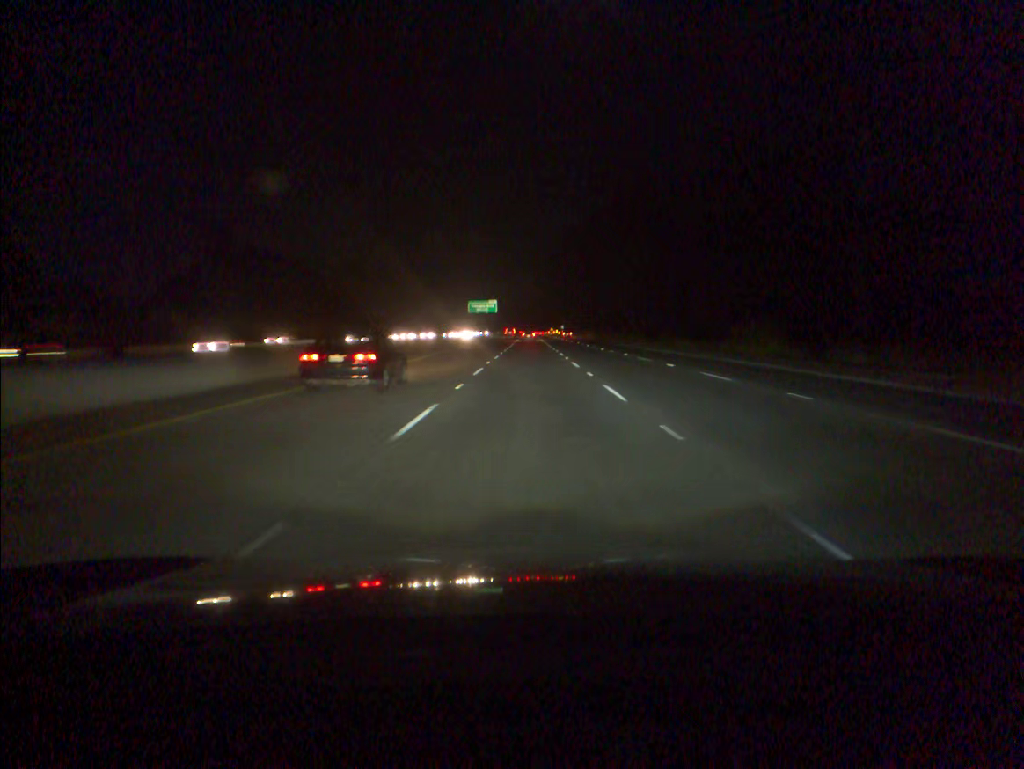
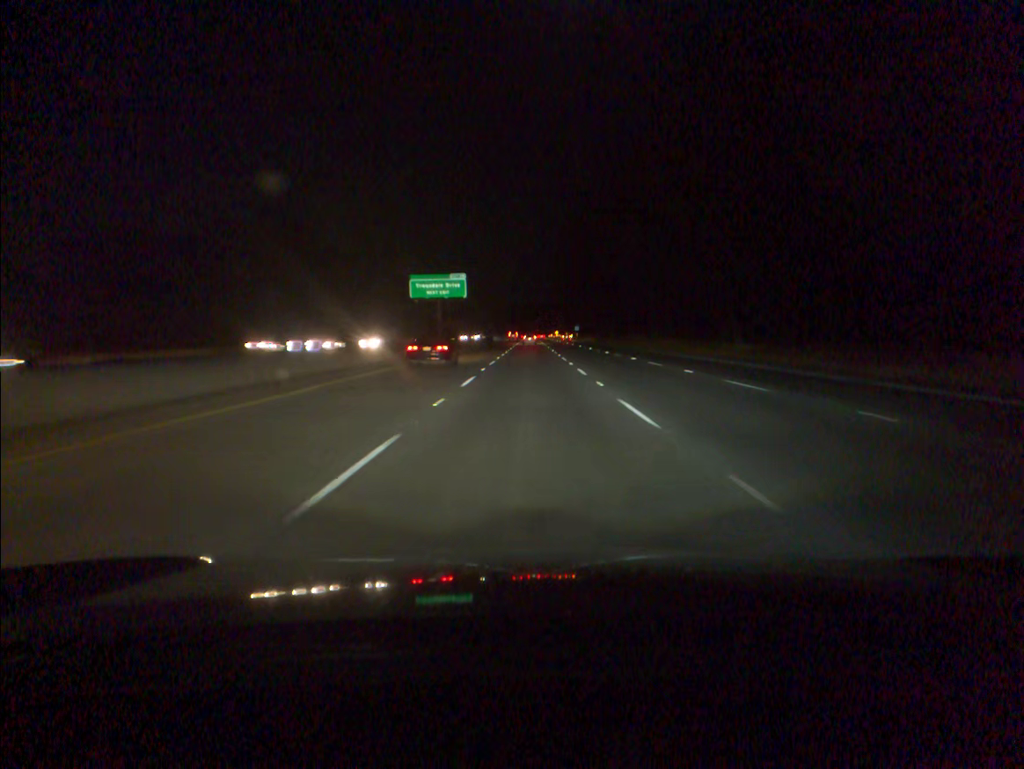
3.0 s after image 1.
(0.0, +91.3) m; 0°
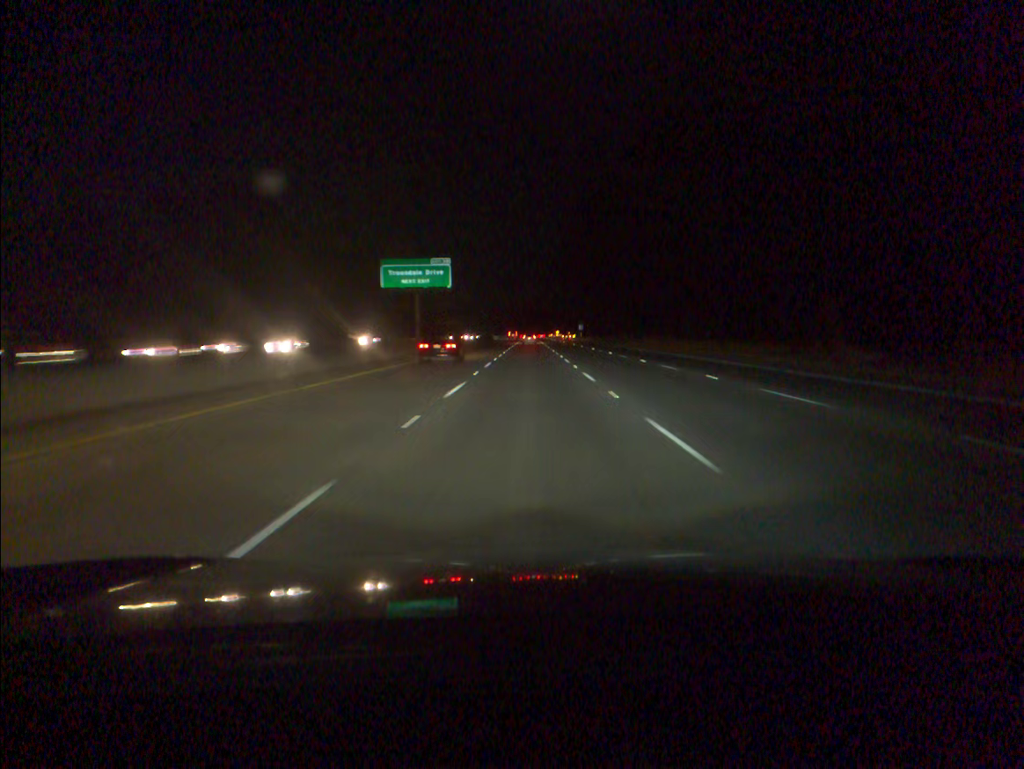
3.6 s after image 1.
(0.0, +18.2) m; 0°
